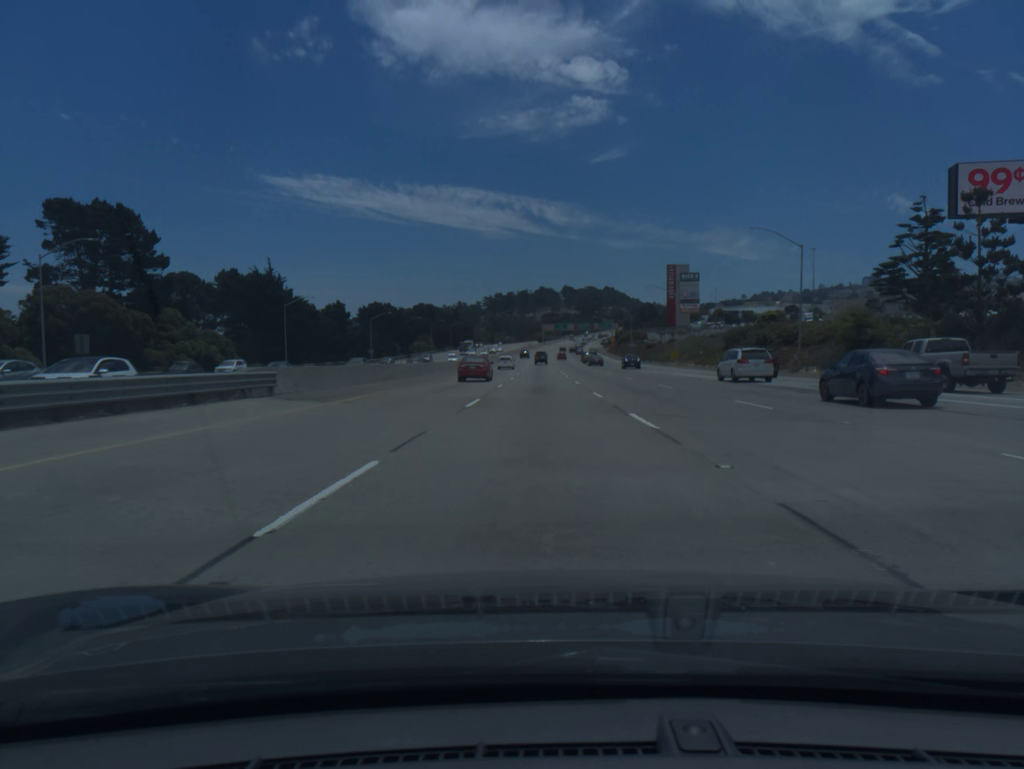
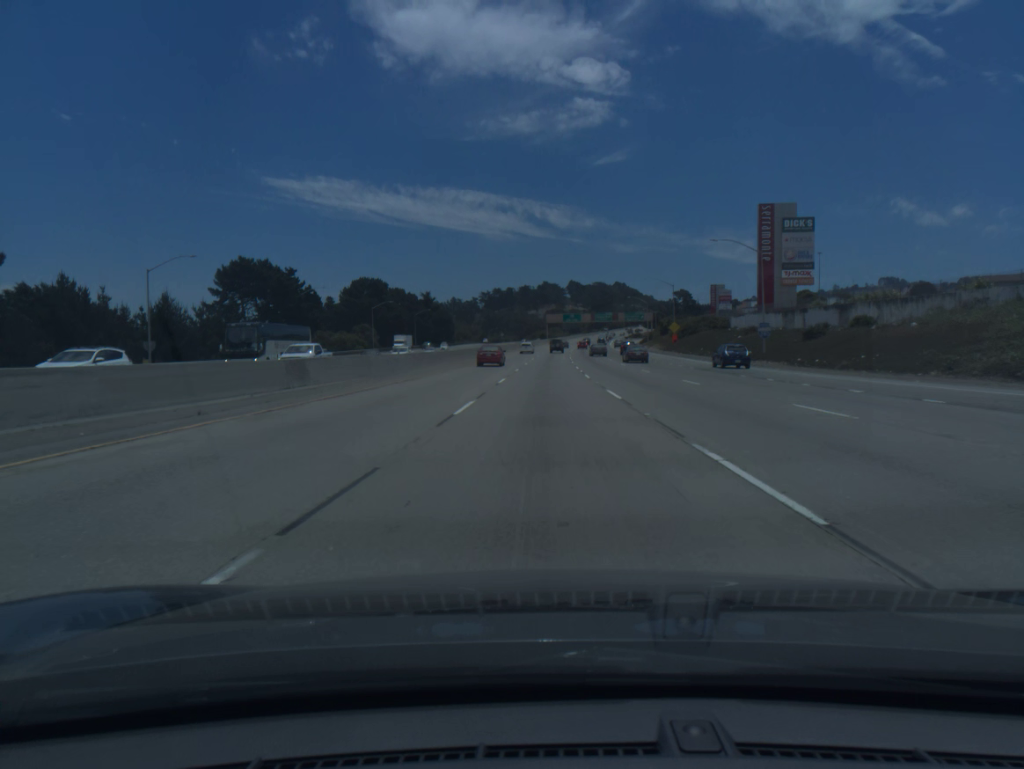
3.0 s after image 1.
(-0.2, +92.5) m; 0°
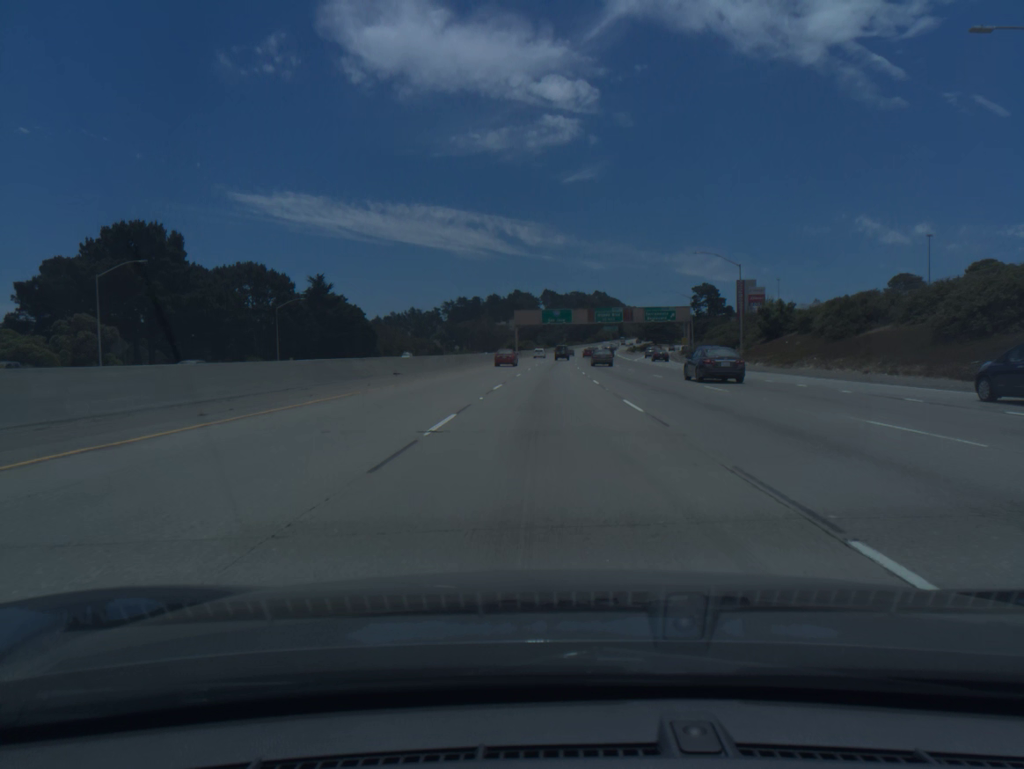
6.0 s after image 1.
(+1.4, +91.8) m; +2°
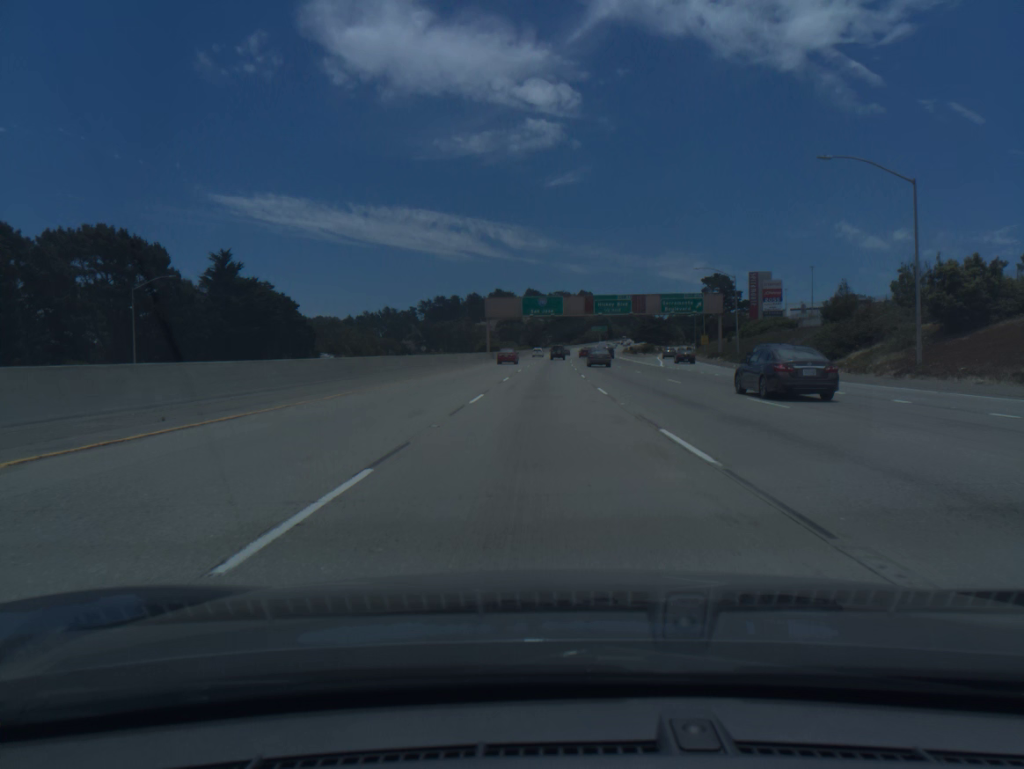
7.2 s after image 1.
(+0.4, +36.4) m; +1°
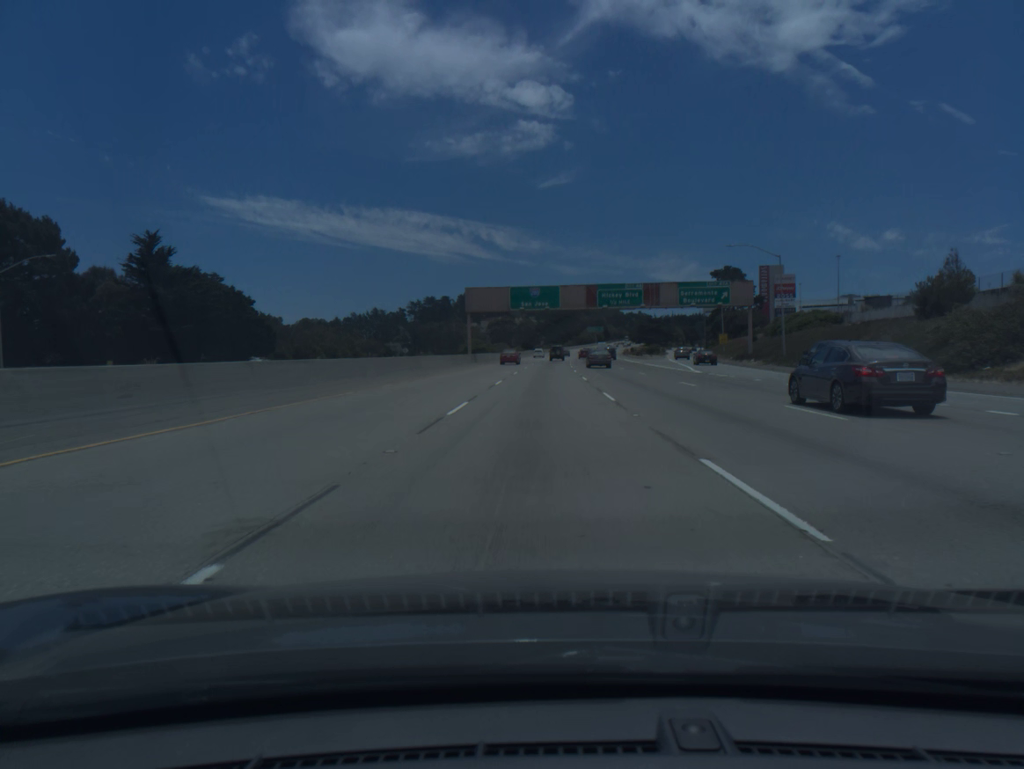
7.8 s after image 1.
(+0.1, +18.2) m; +1°
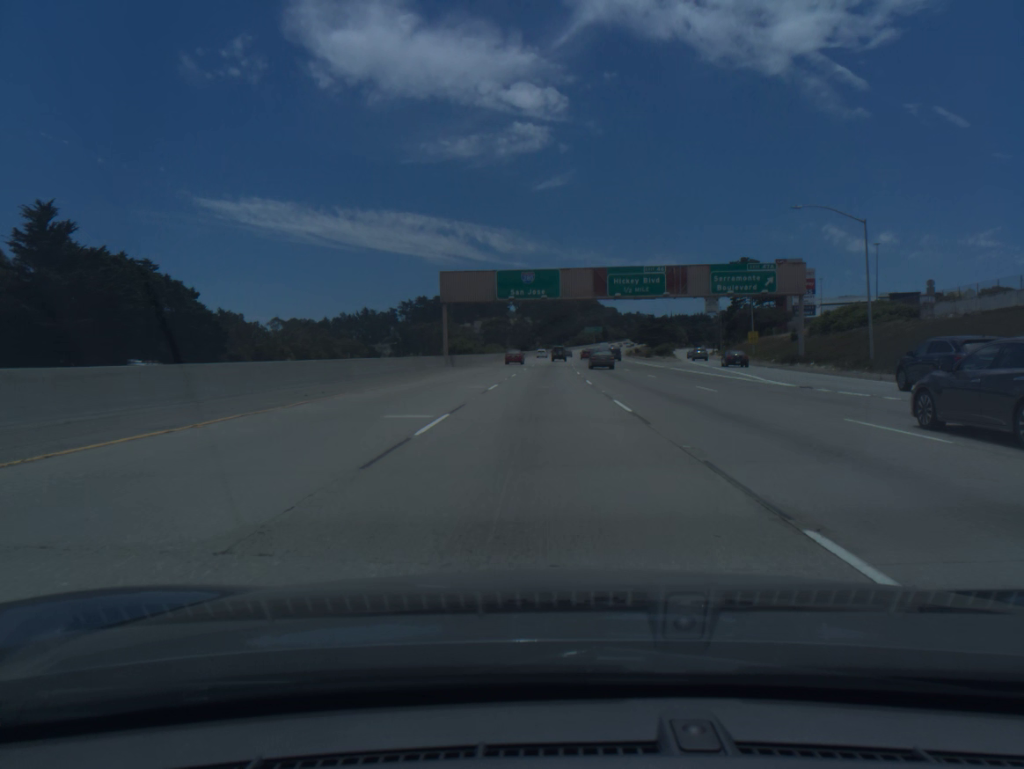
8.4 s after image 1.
(0.0, +18.2) m; 0°
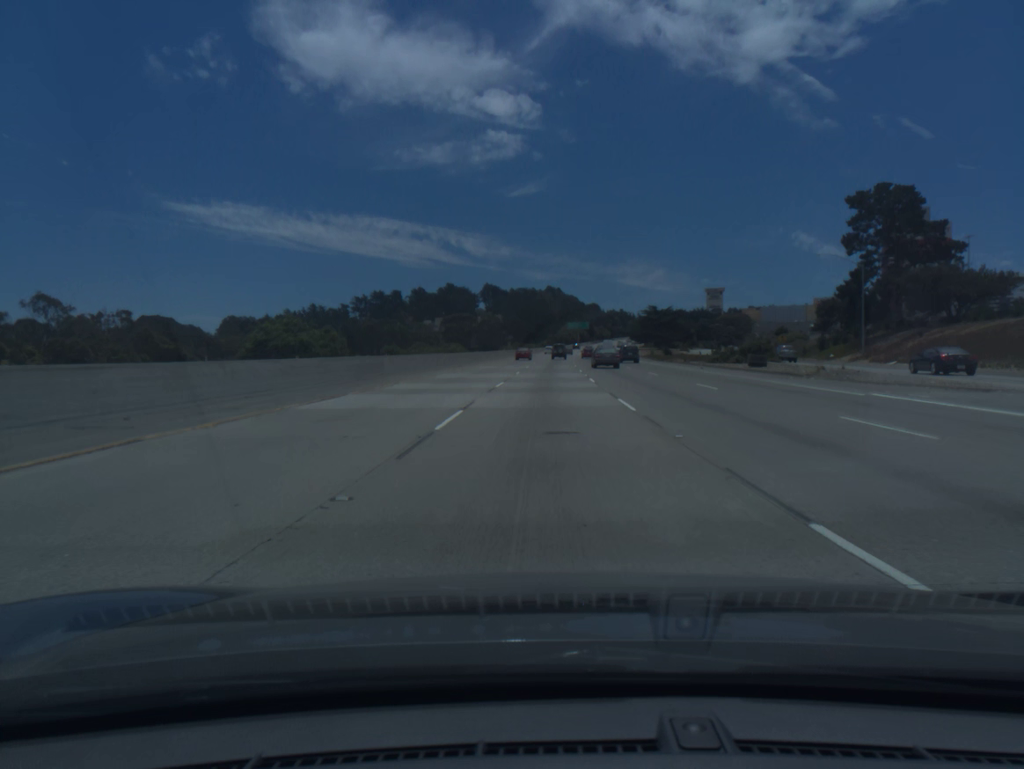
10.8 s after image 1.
(+0.9, +72.9) m; +2°
